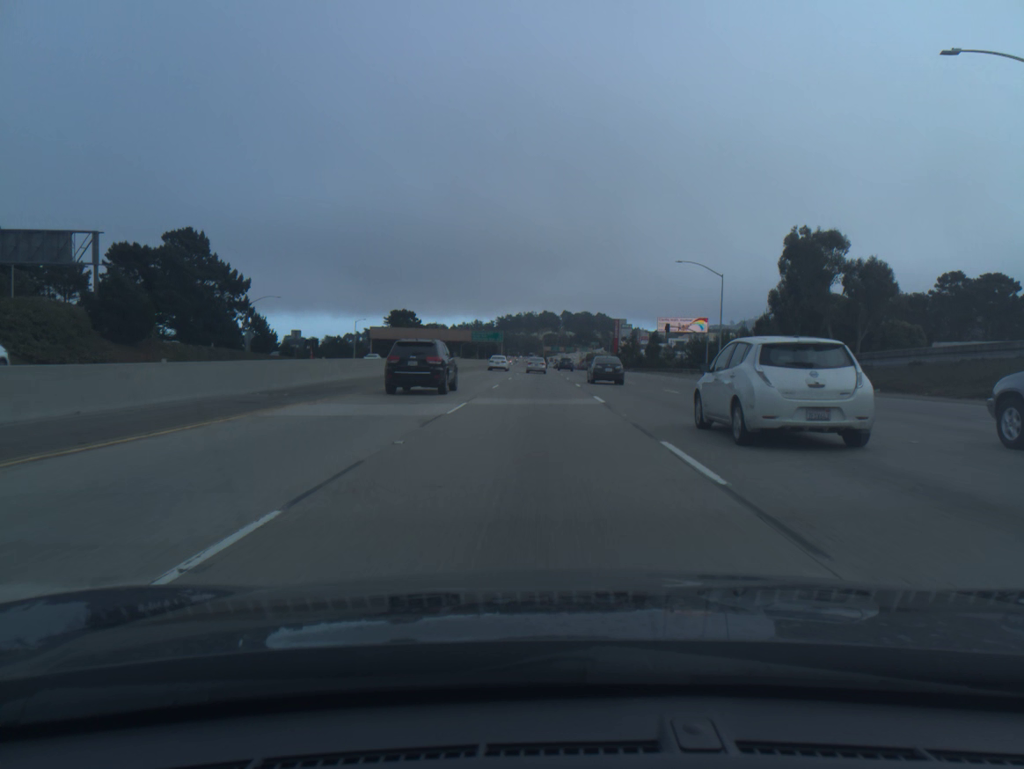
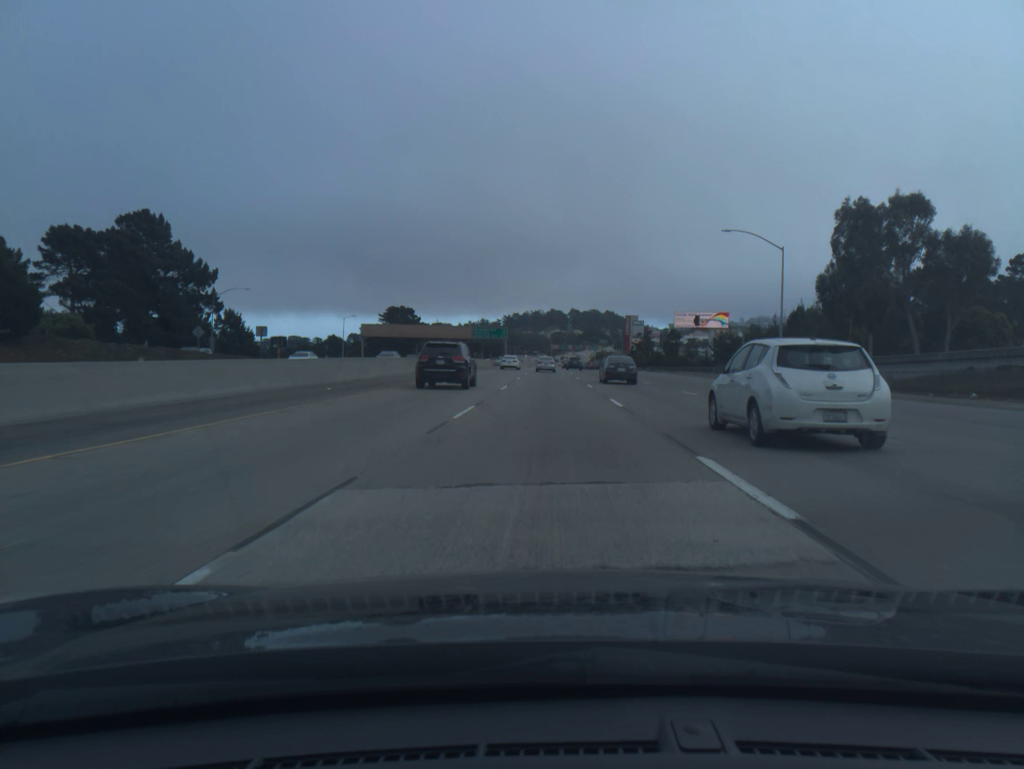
(-0.1, +16.2) m; -1°
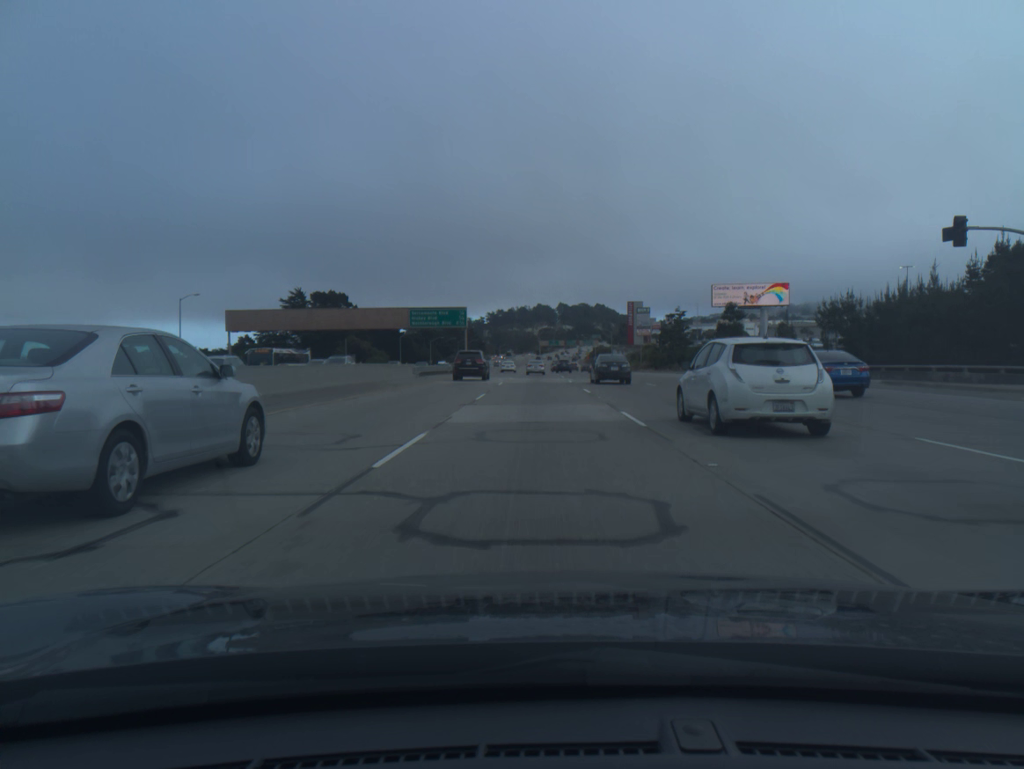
(+0.6, +64.9) m; +1°
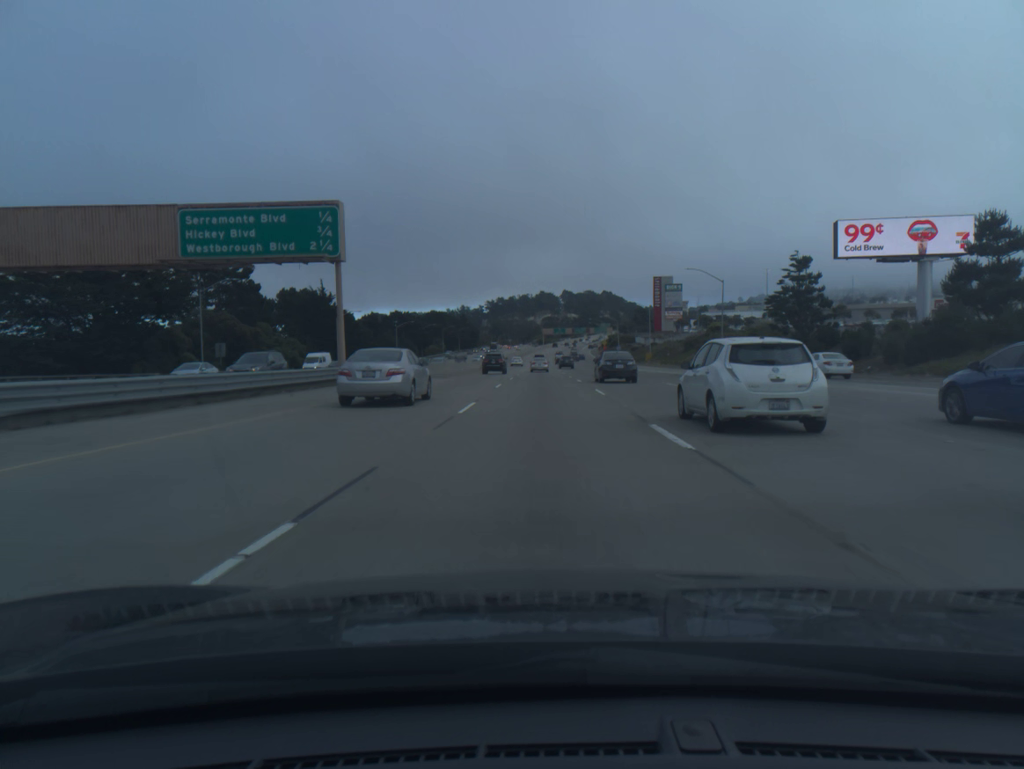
(-0.3, +65.2) m; 0°
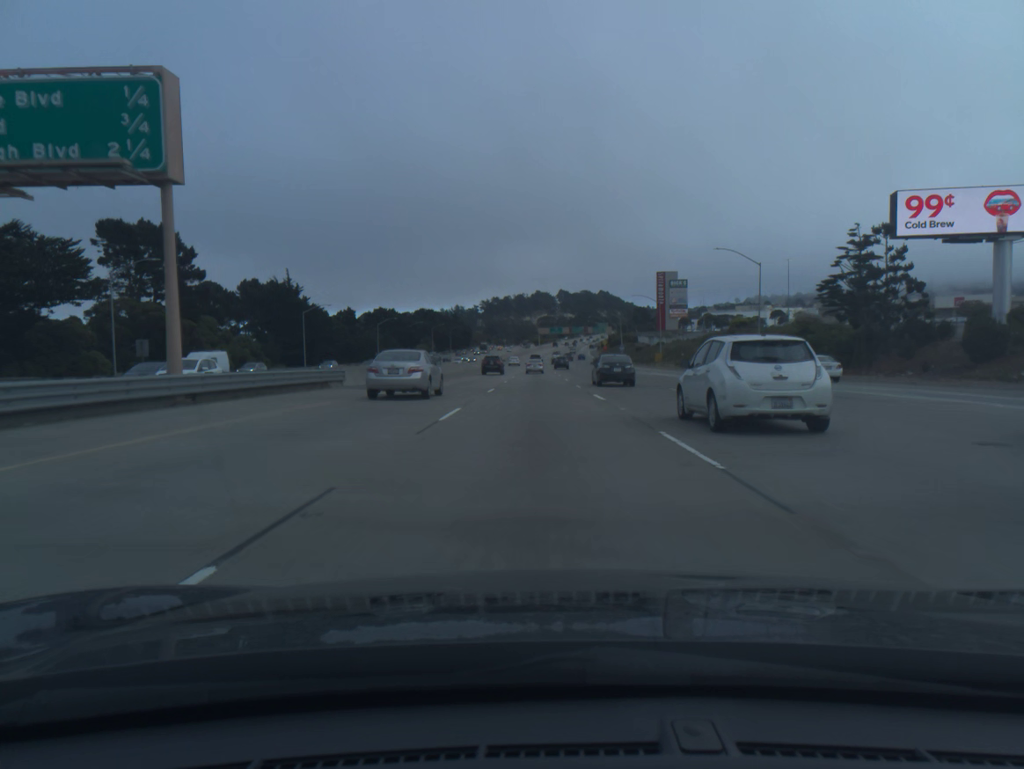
(0.0, +16.3) m; 0°
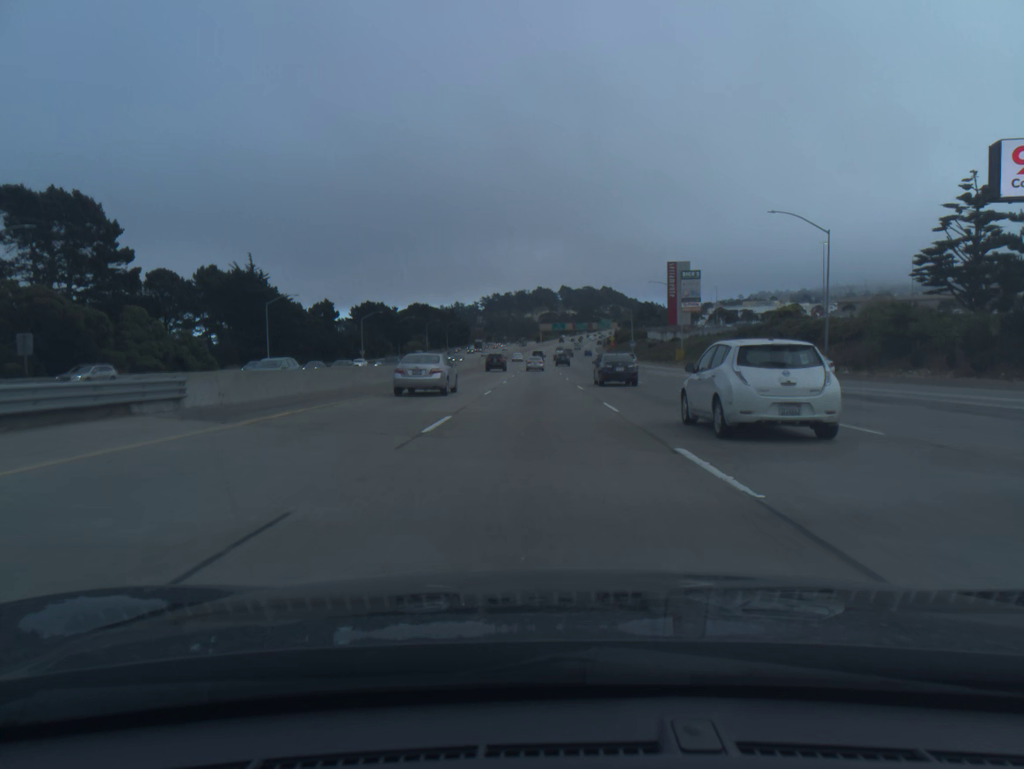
(0.0, +16.4) m; 0°
